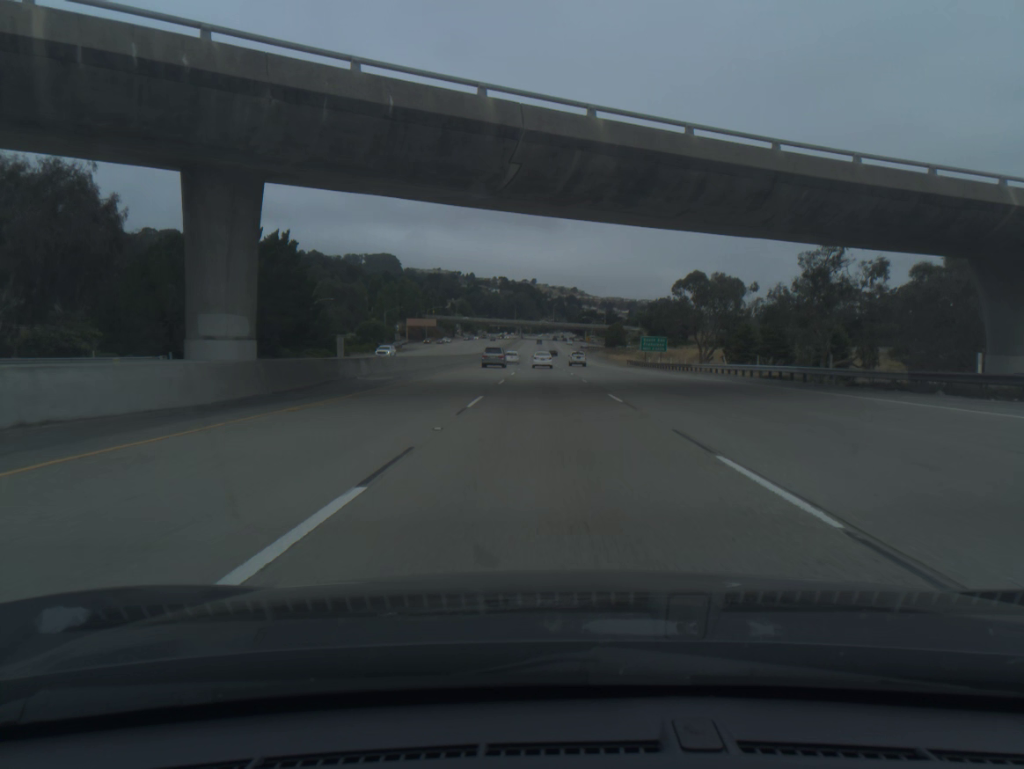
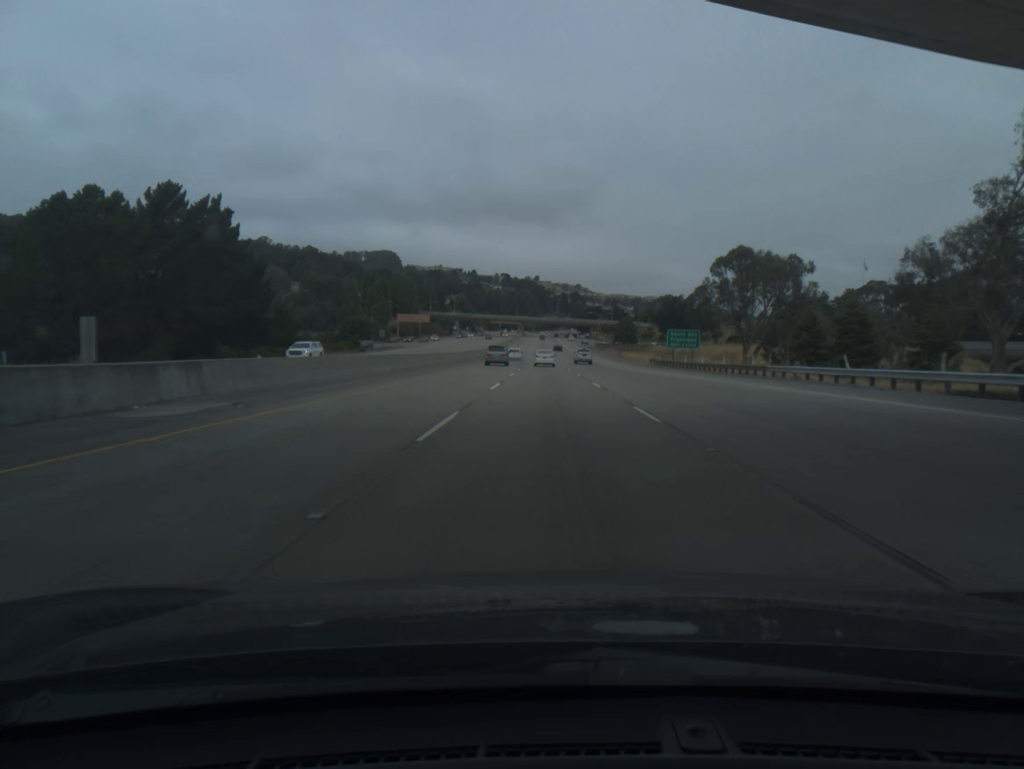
(0.0, +20.8) m; 0°
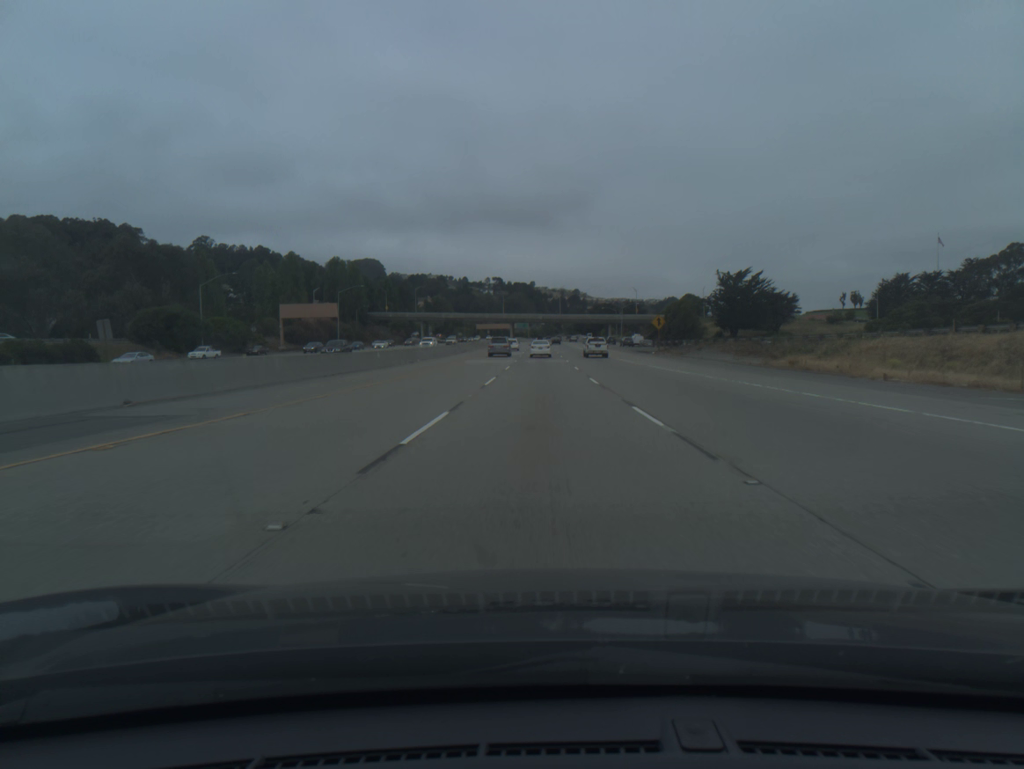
(0.0, +103.0) m; 0°
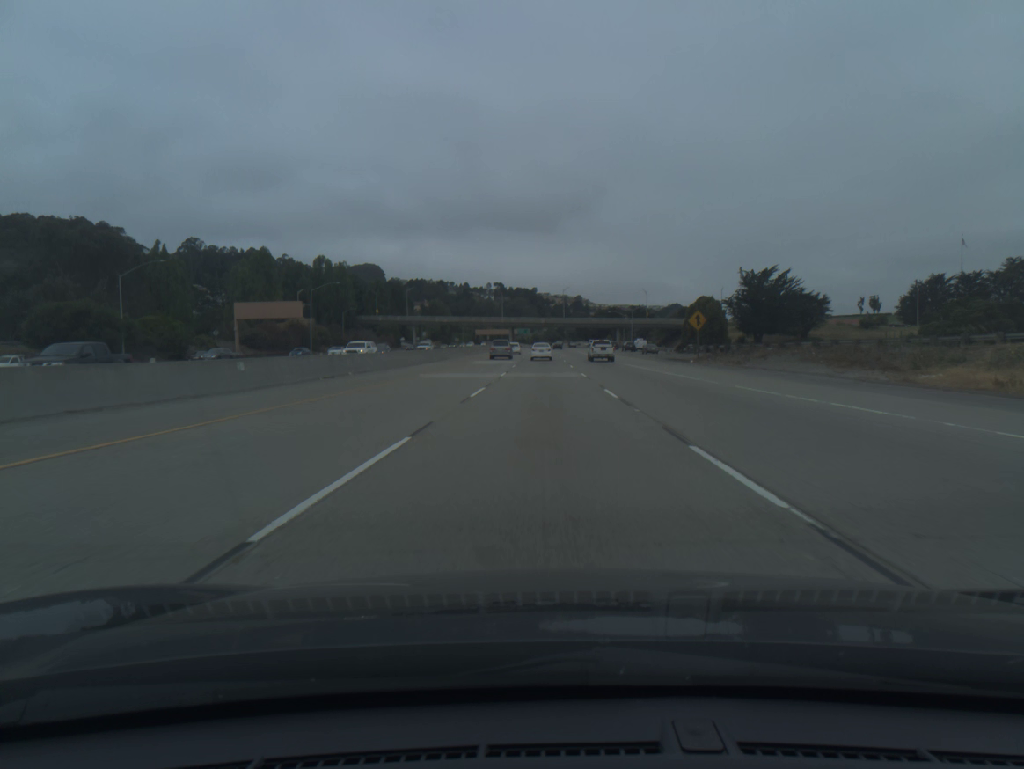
(0.0, +20.4) m; 0°
